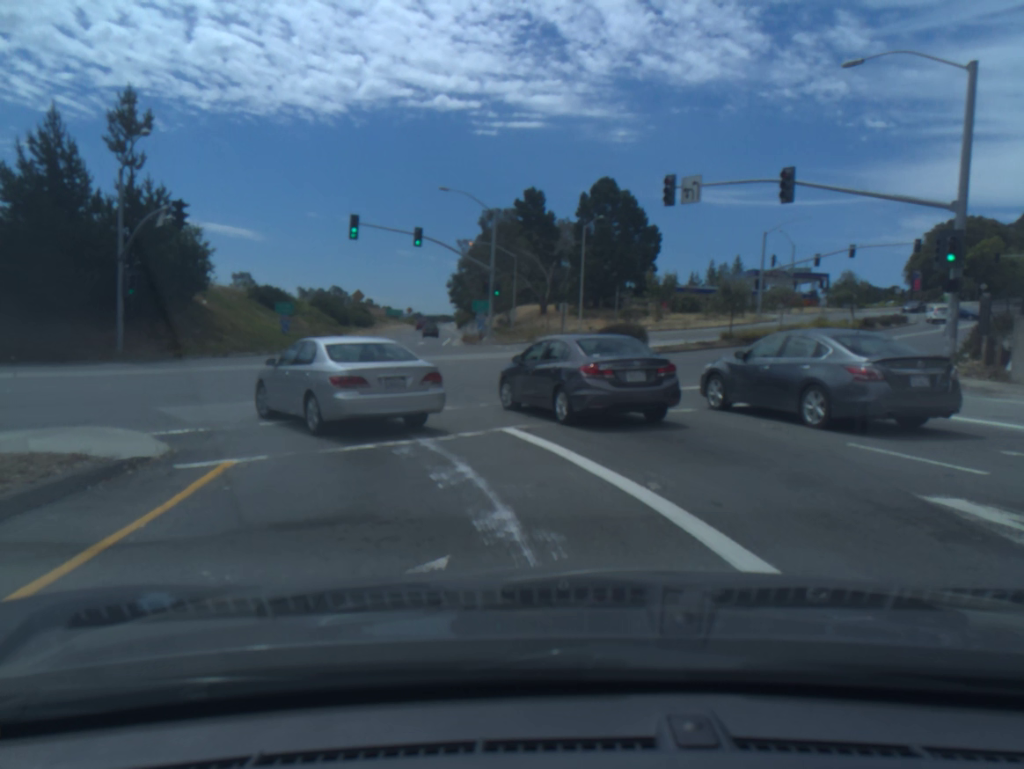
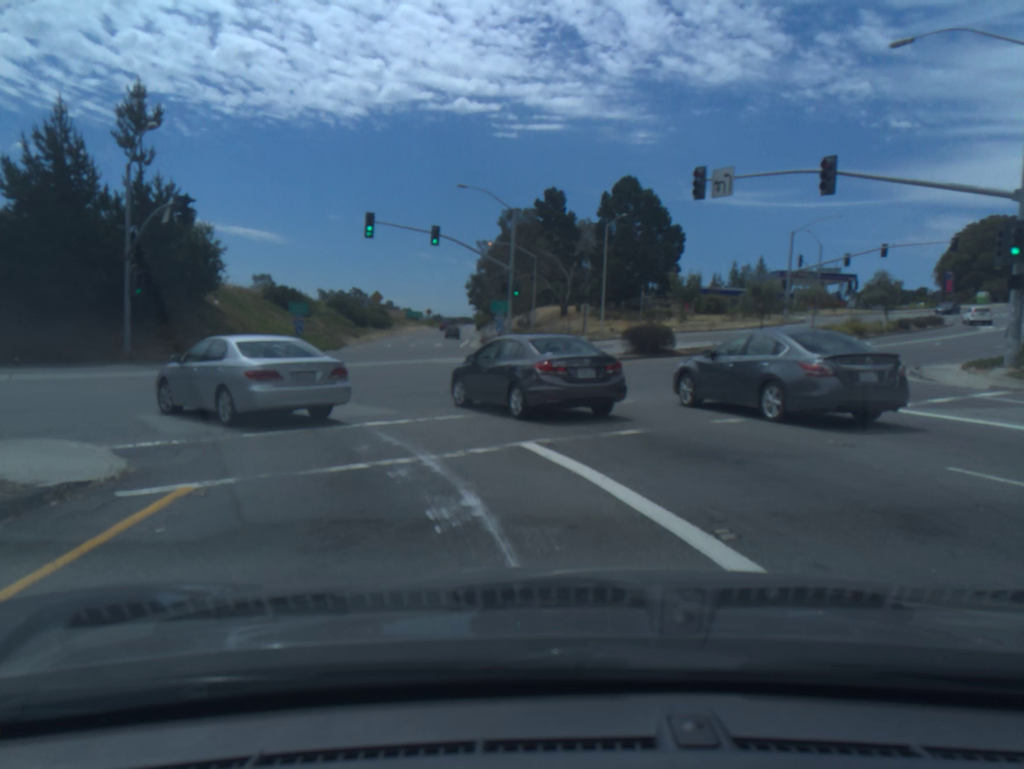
(0.0, +1.7) m; -2°
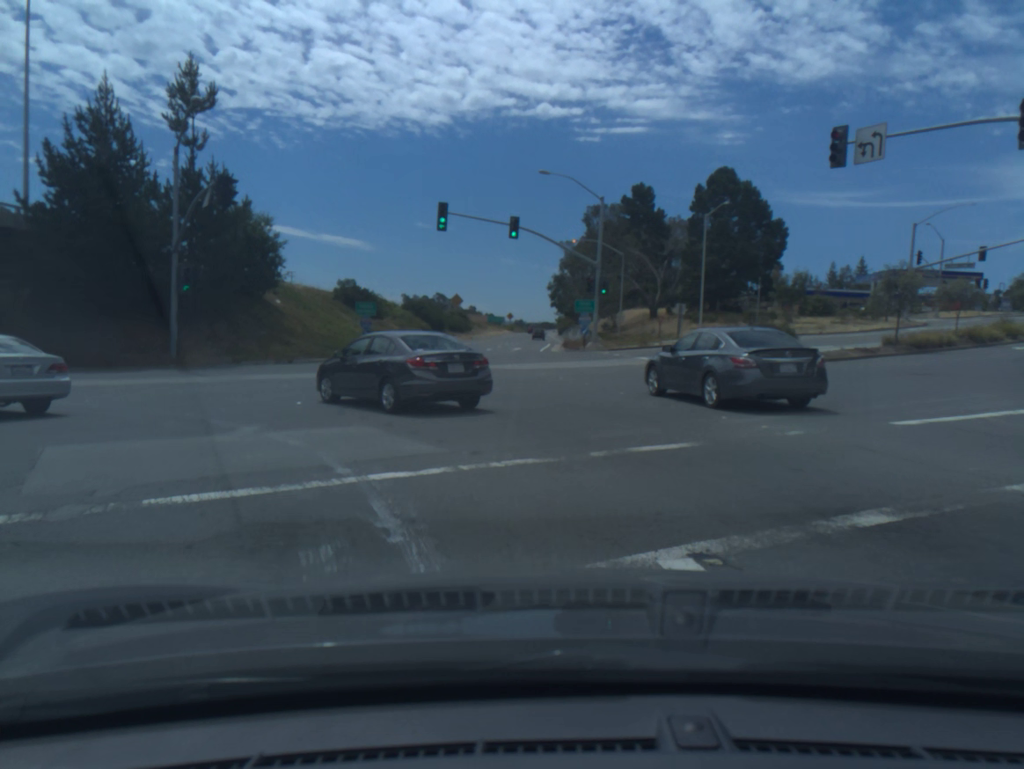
(-0.3, +5.4) m; -7°
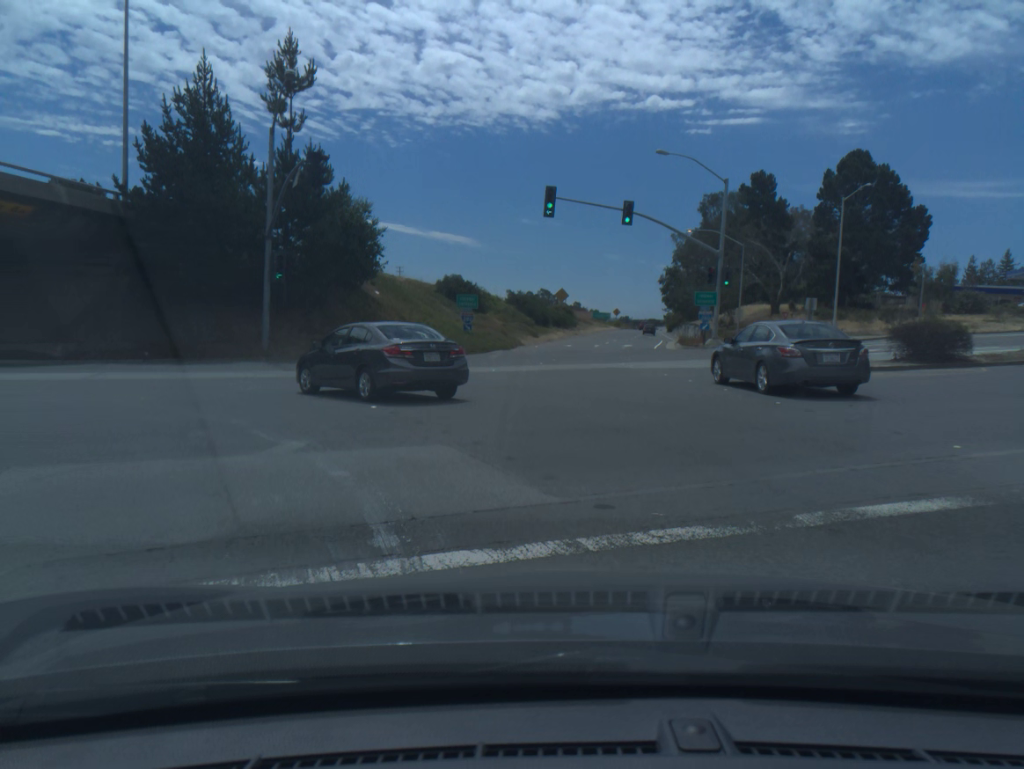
(-0.3, +3.3) m; -9°
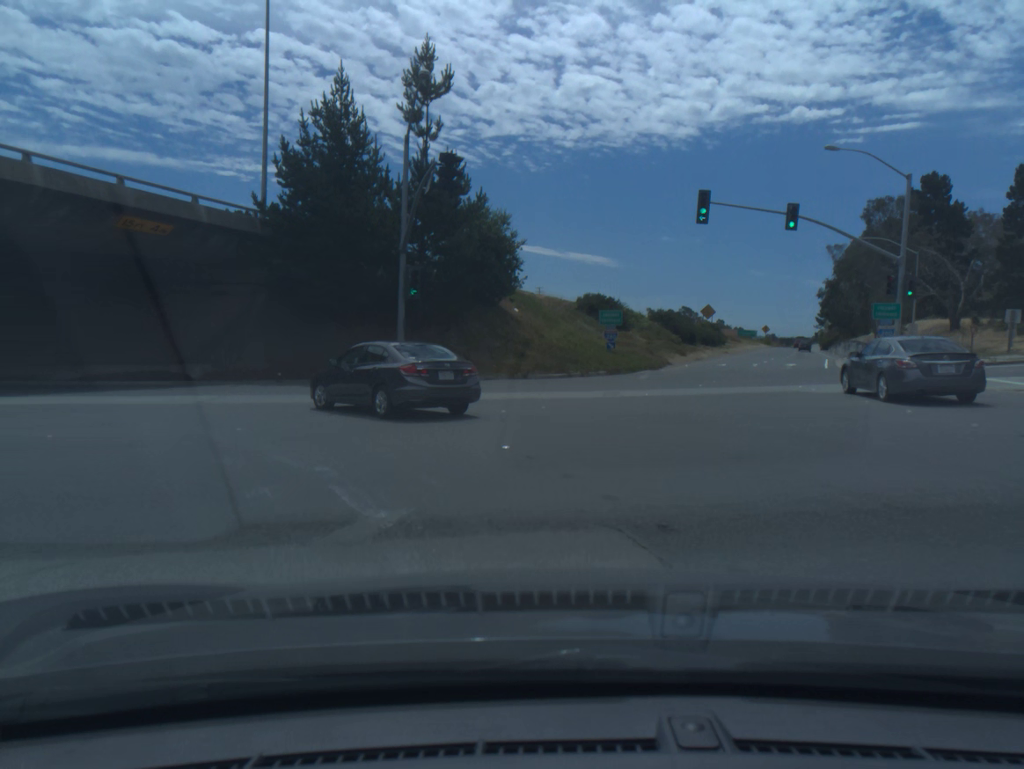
(-0.3, +3.4) m; -11°
